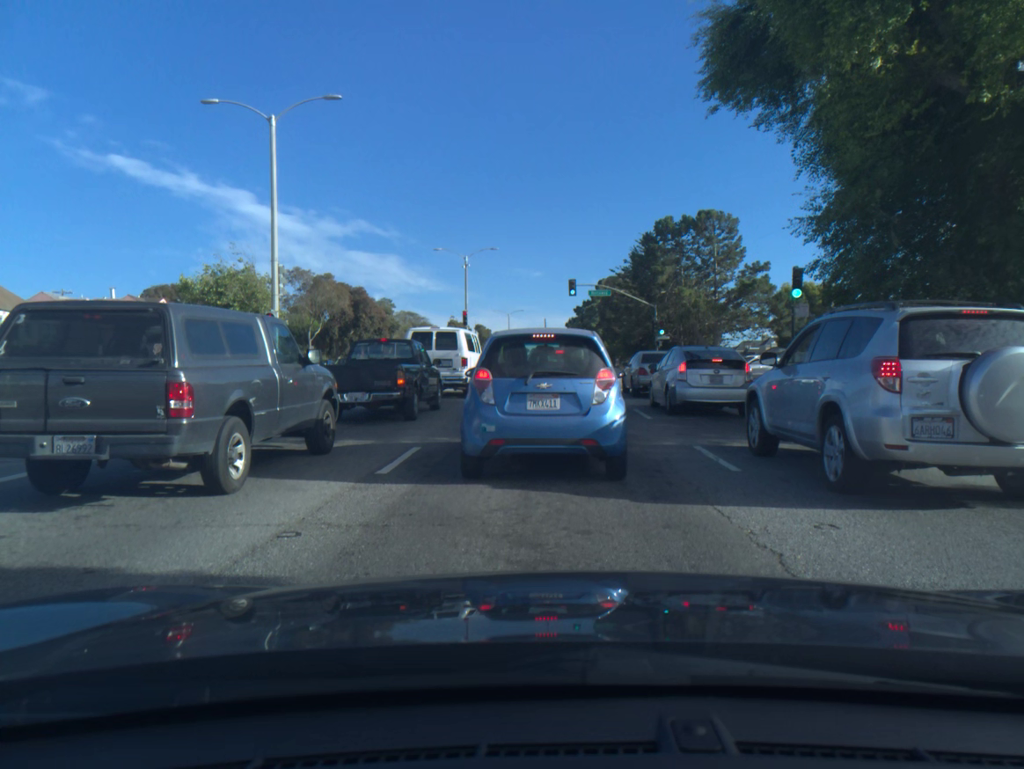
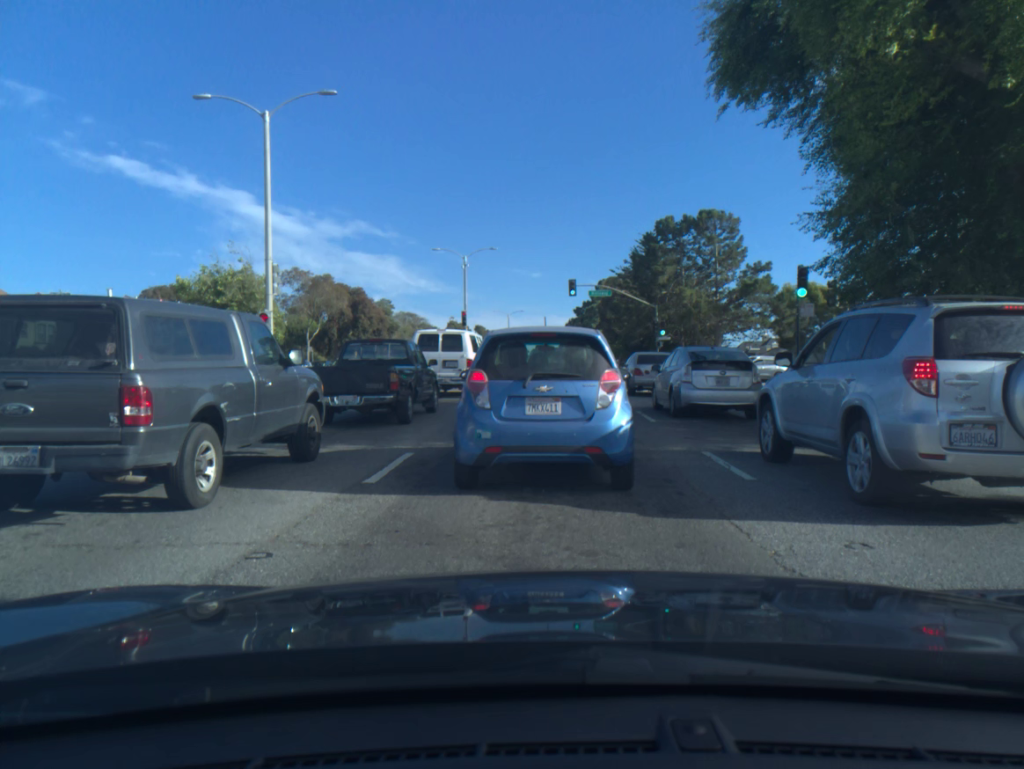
(0.0, +0.6) m; 0°
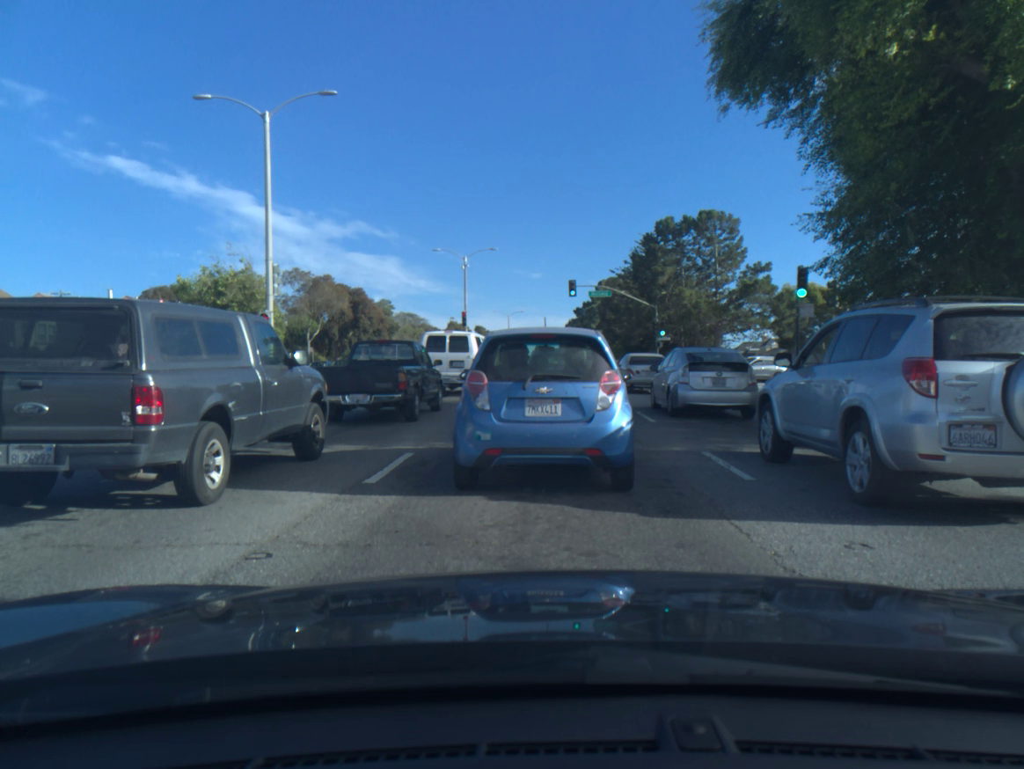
(0.0, 0.0) m; 0°
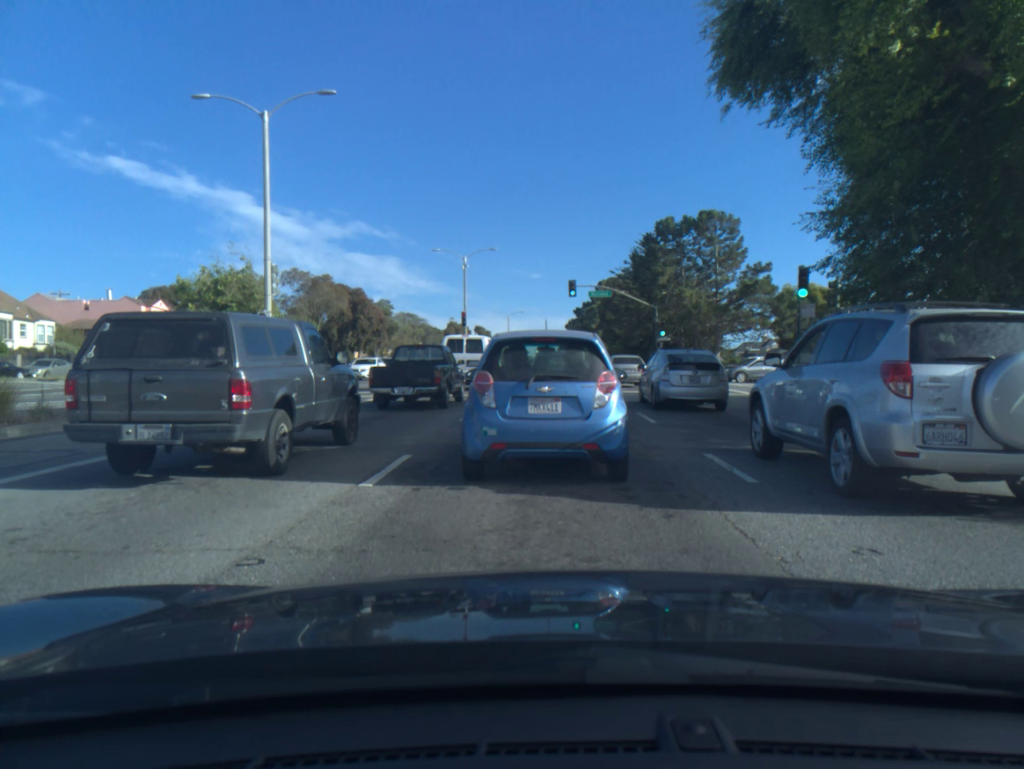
(0.0, +0.1) m; 0°
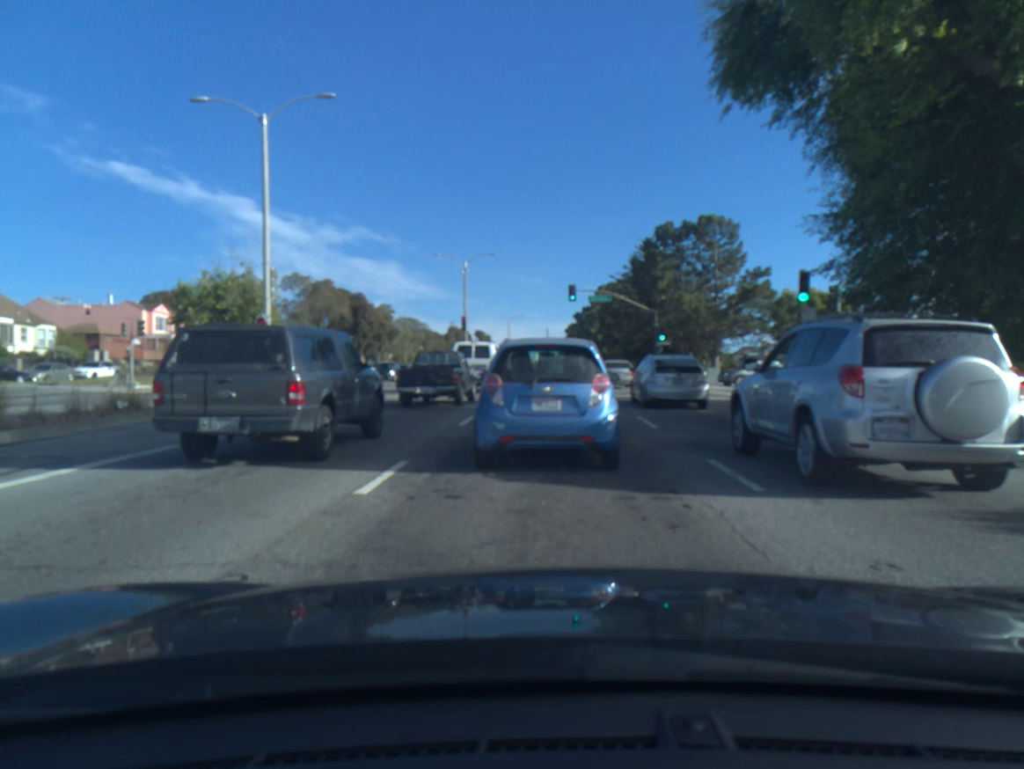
(0.0, +0.3) m; 0°
